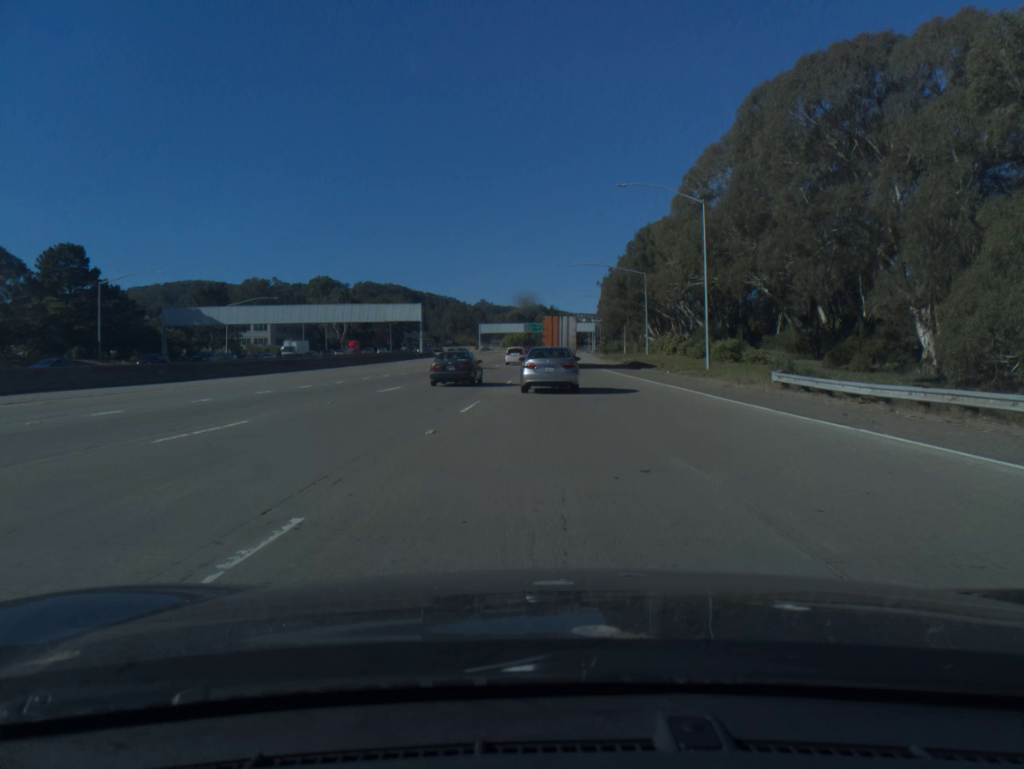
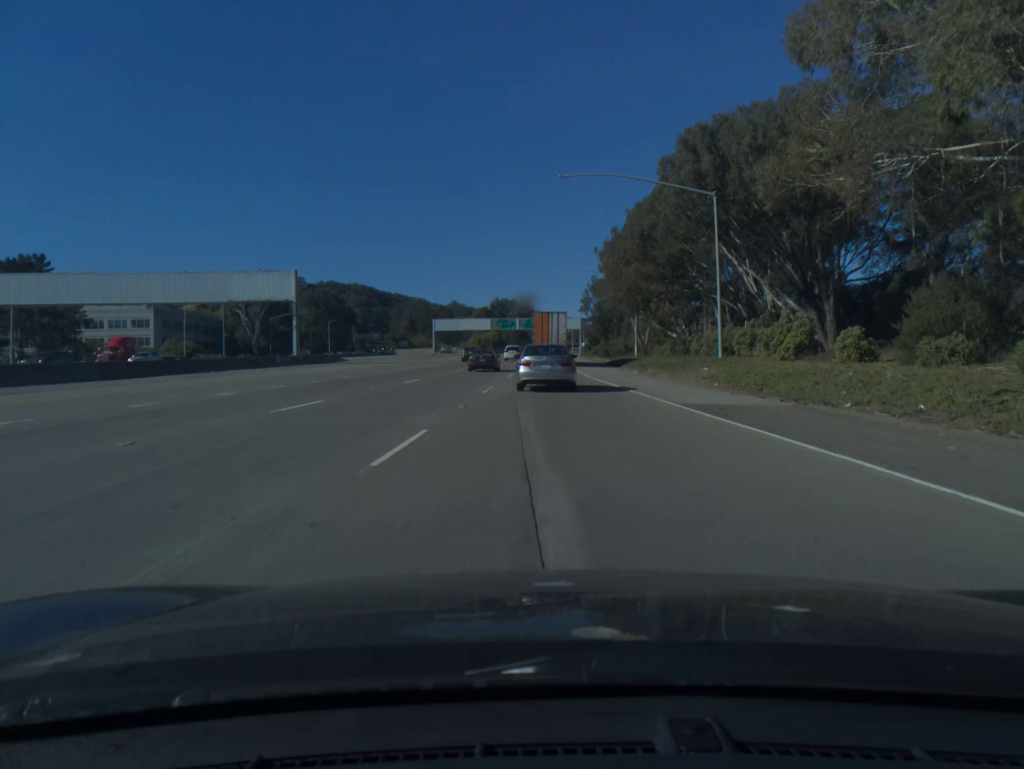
(+0.7, +52.8) m; +2°
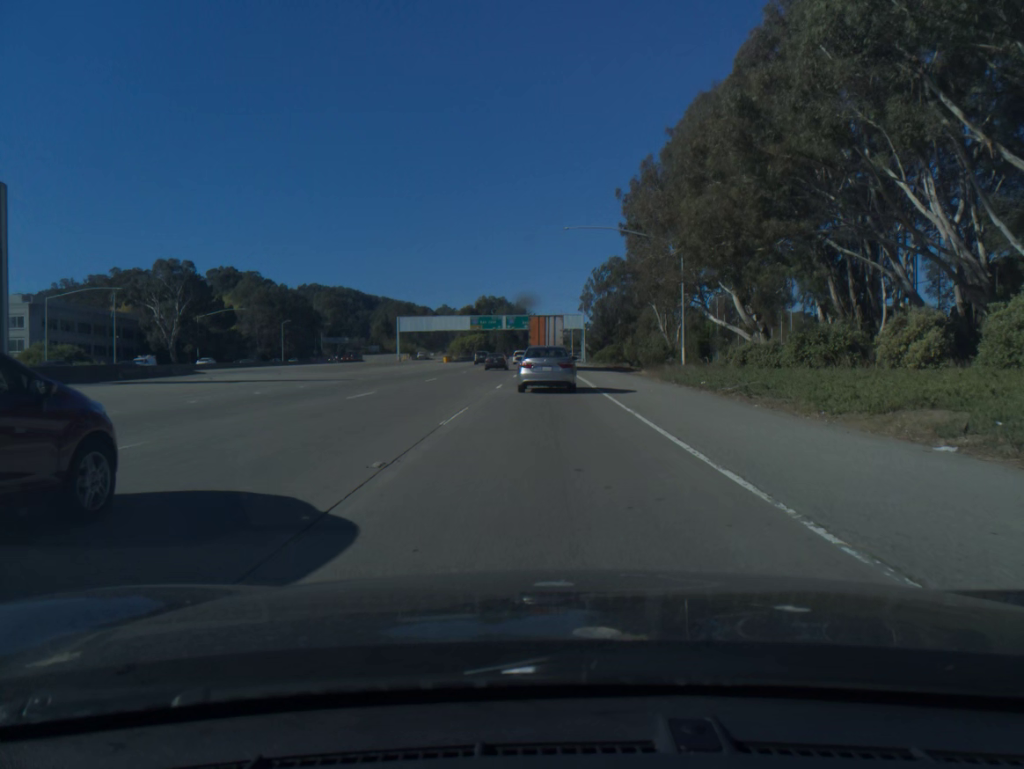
(+0.3, +37.8) m; +1°
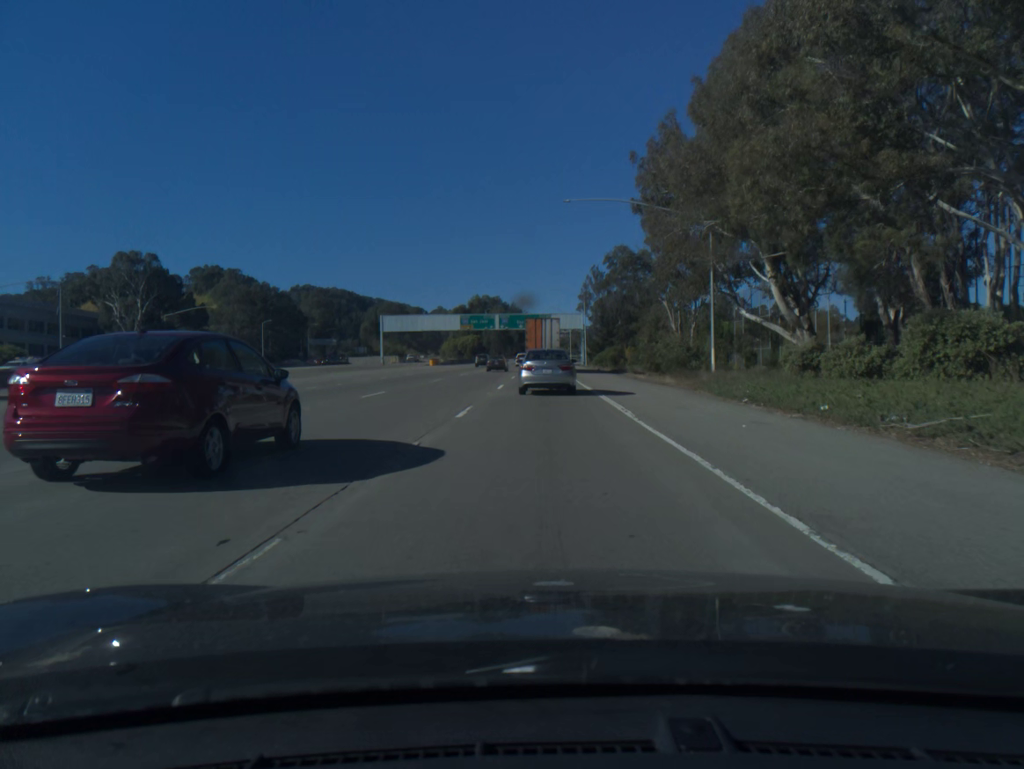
(0.0, +12.4) m; 0°
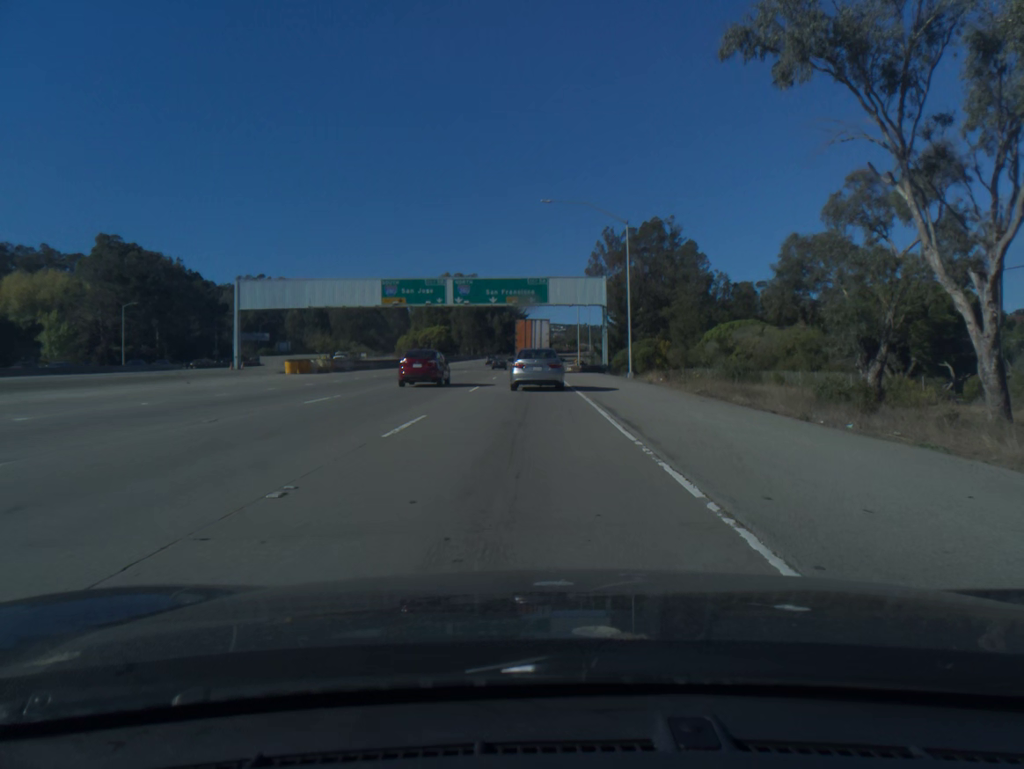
(+0.5, +61.8) m; +1°
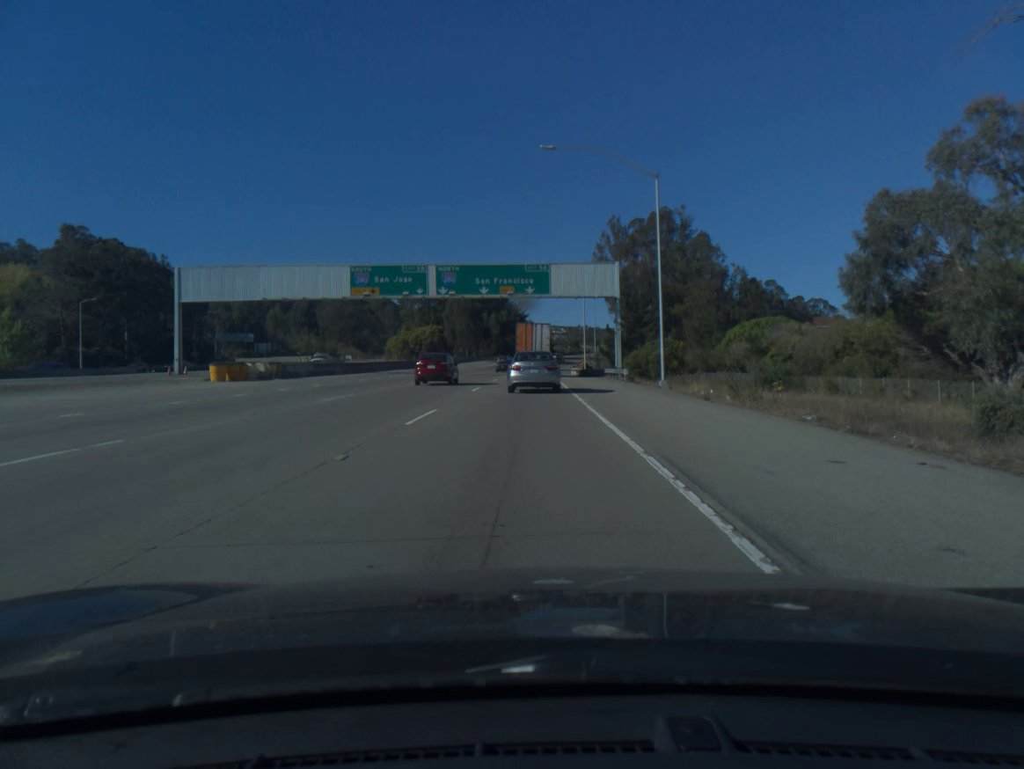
(0.0, +12.2) m; 0°
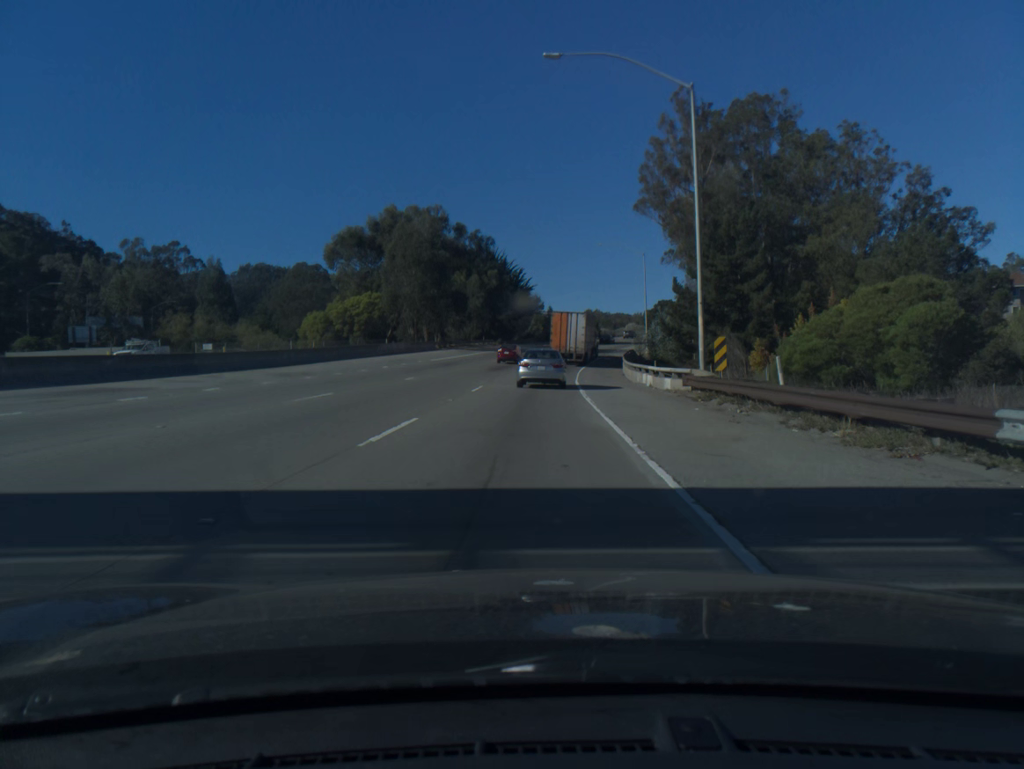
(-0.4, +61.5) m; -1°
